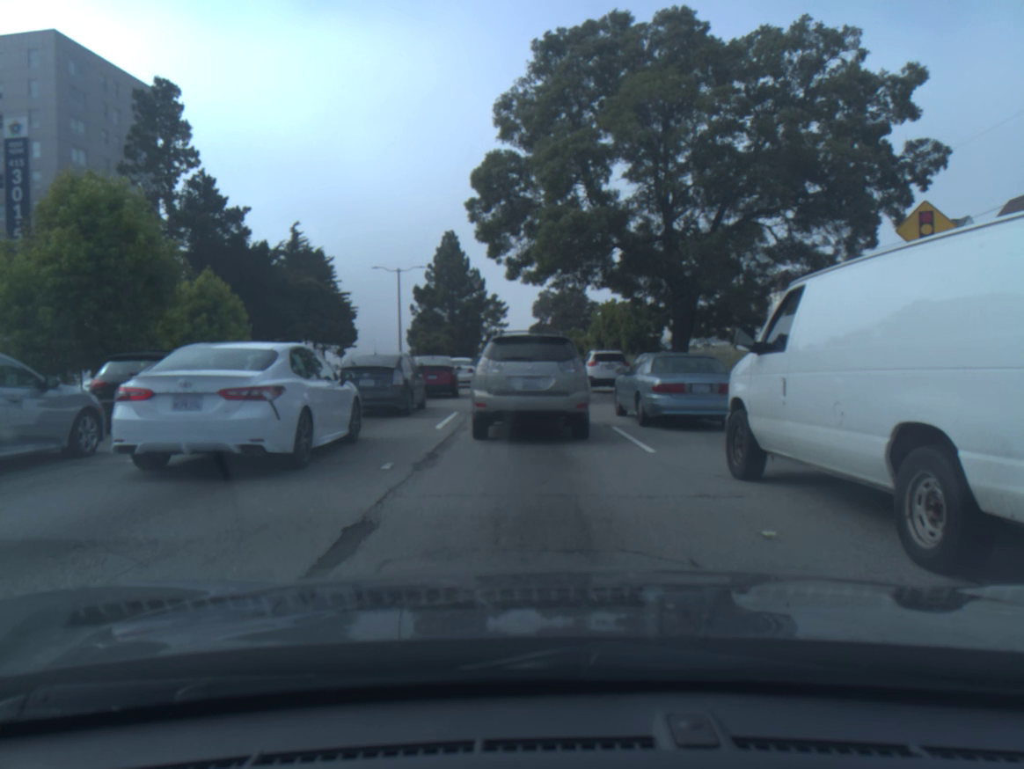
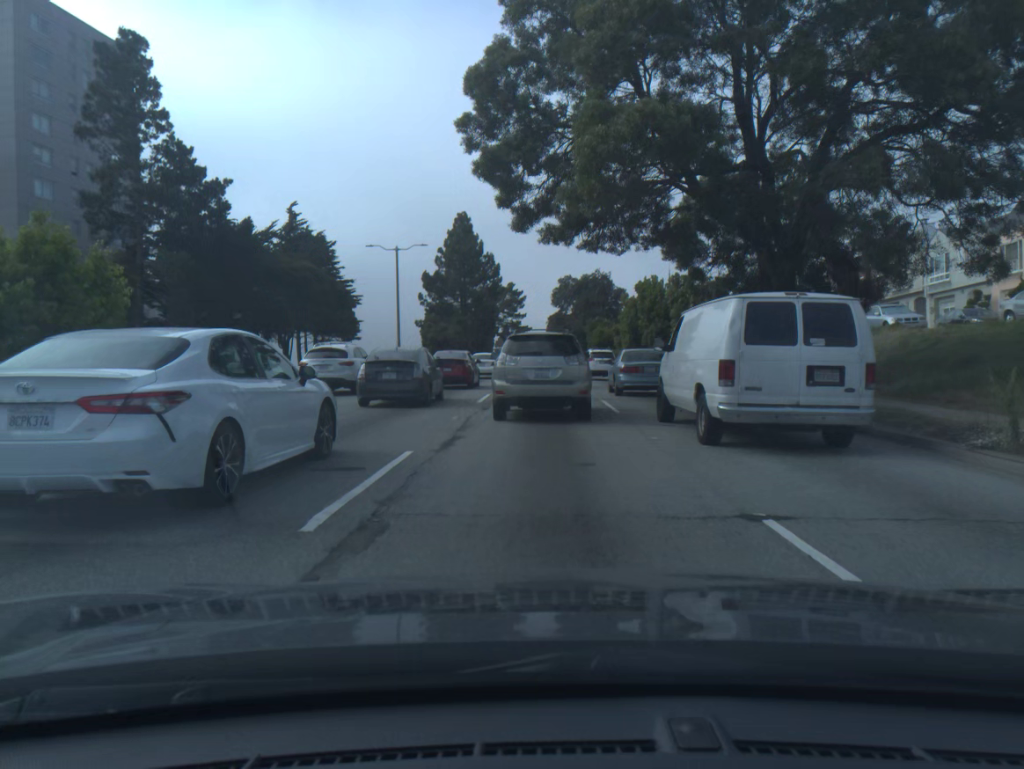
(-0.1, +8.7) m; -2°
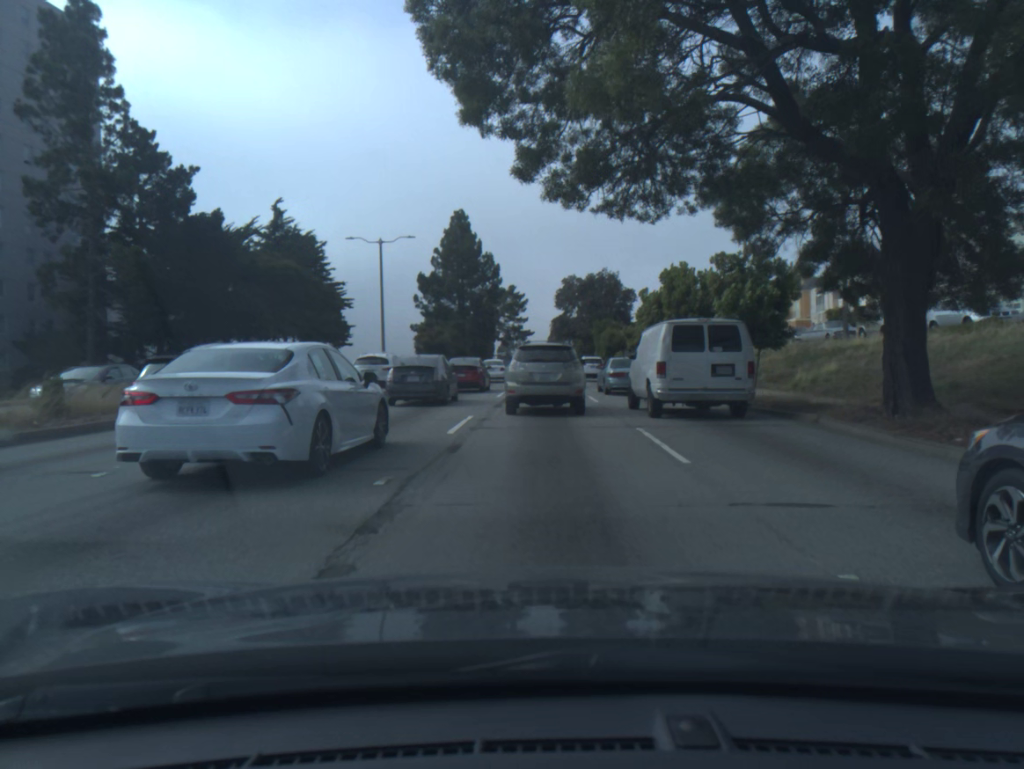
(+0.1, +7.0) m; +1°
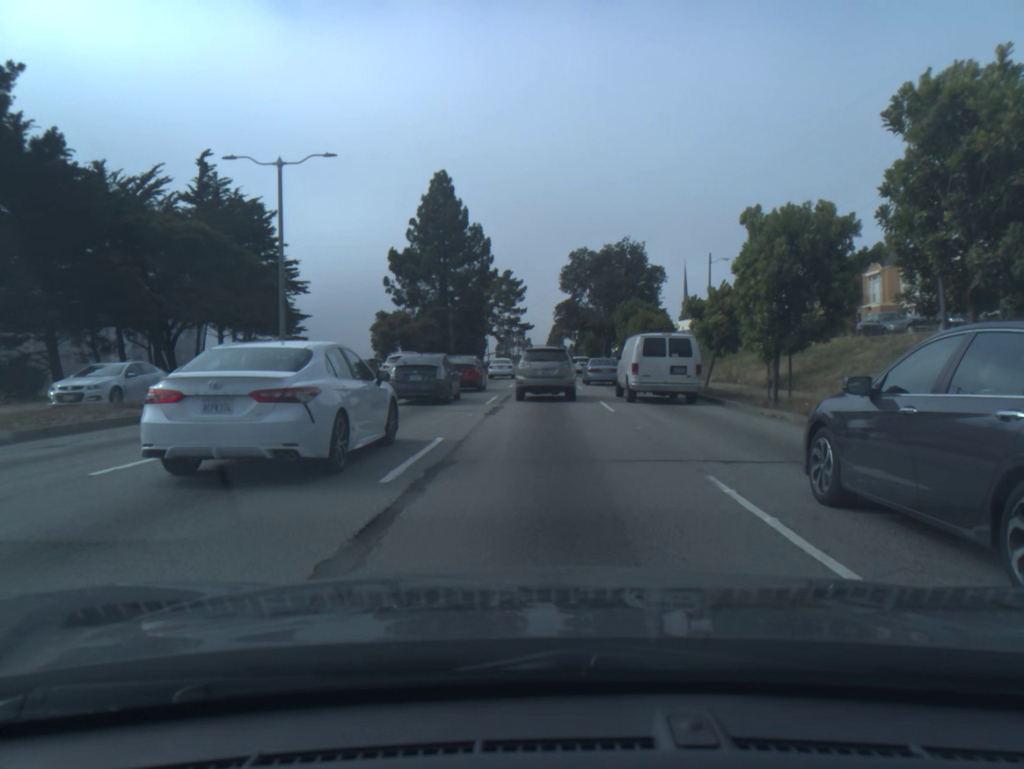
(0.0, +19.6) m; 0°
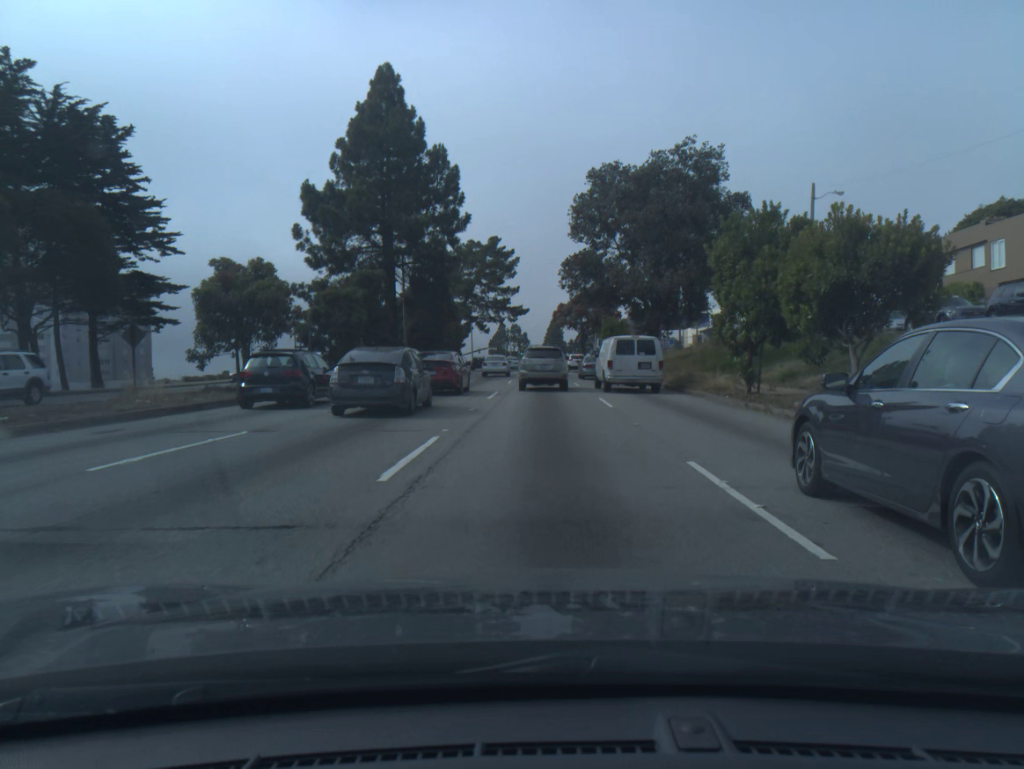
(-0.1, +28.8) m; 0°
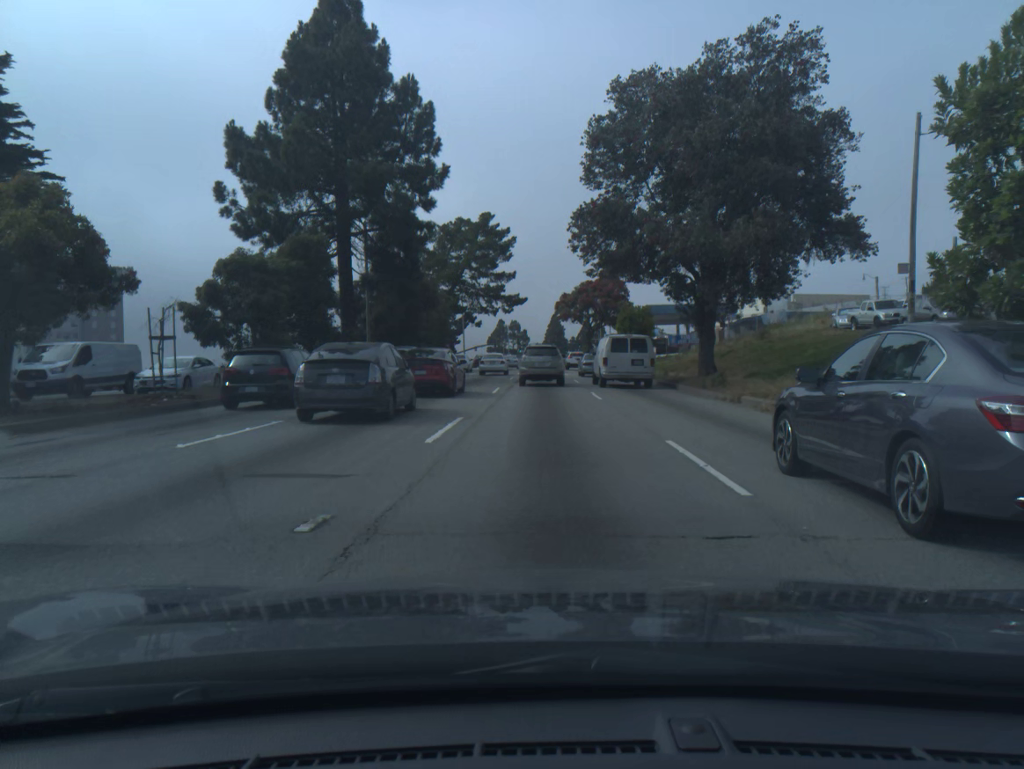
(0.0, +12.7) m; 0°
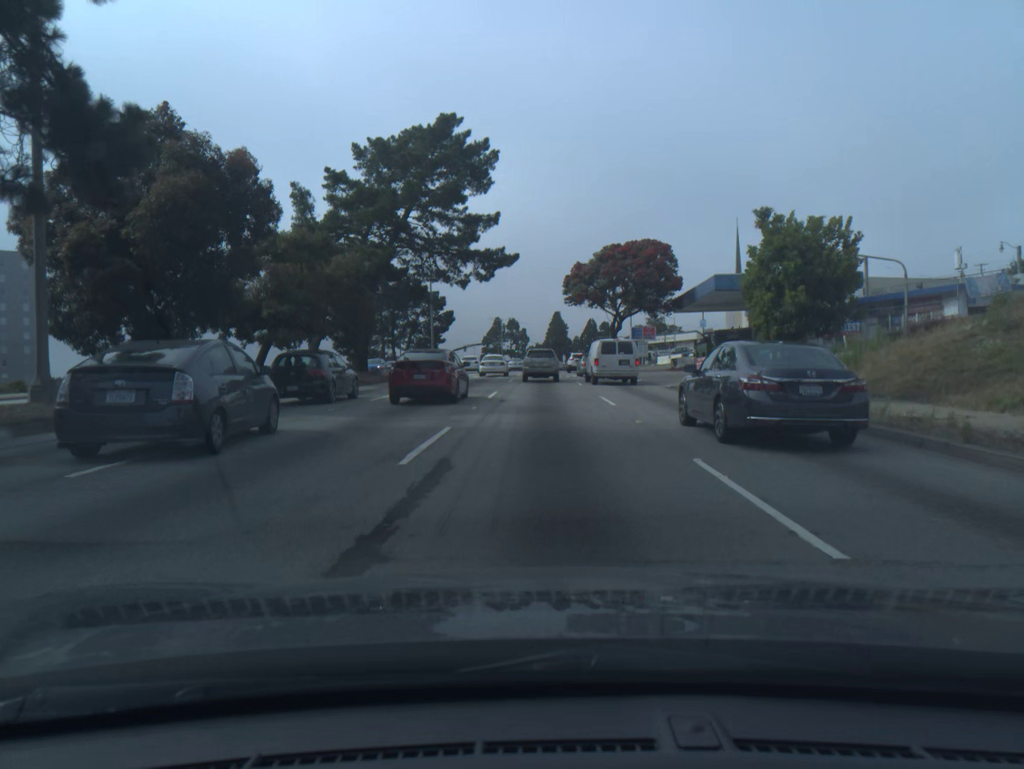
(-0.1, +31.4) m; 0°
